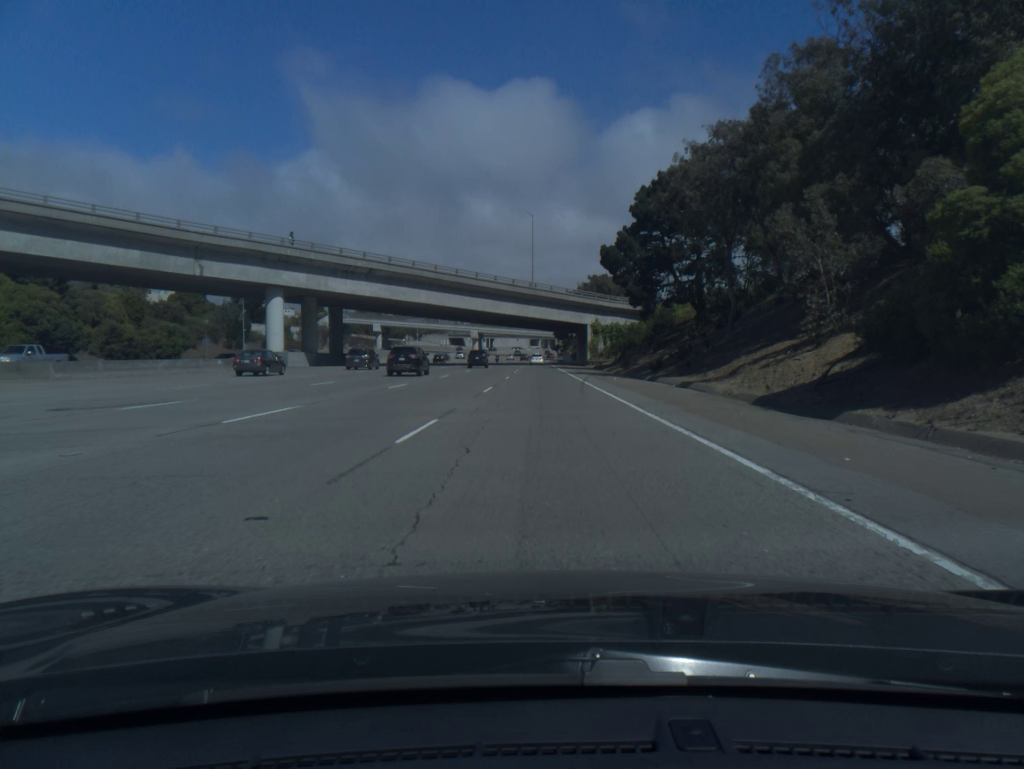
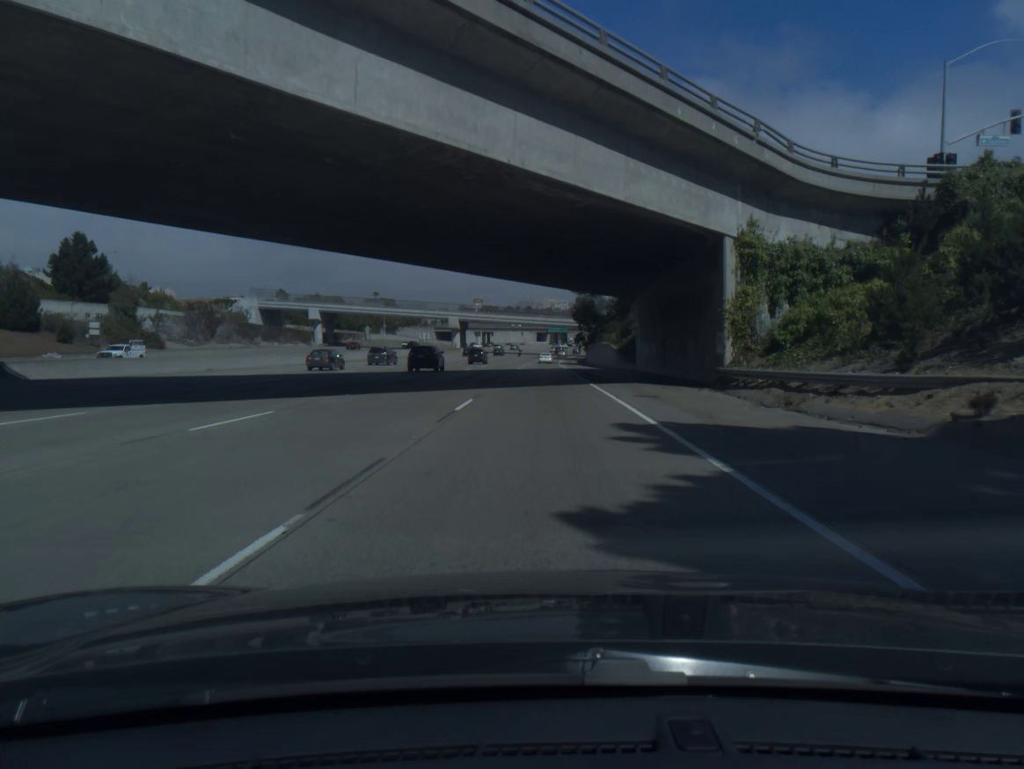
(-0.2, +76.0) m; -1°
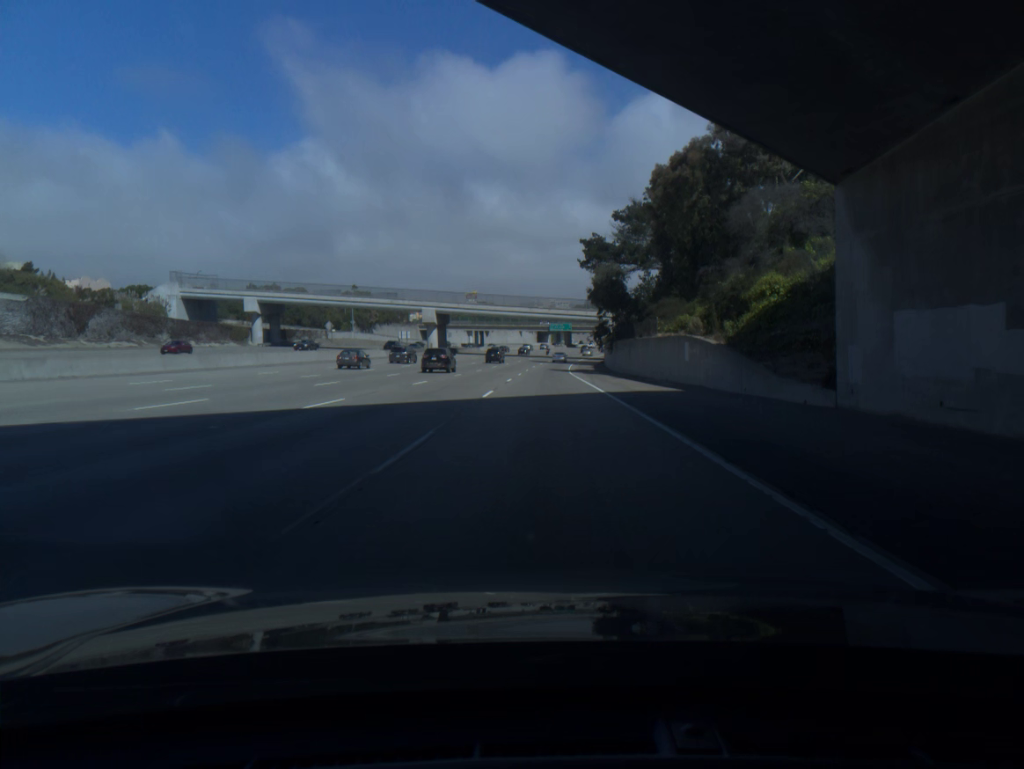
(0.0, +37.6) m; 0°
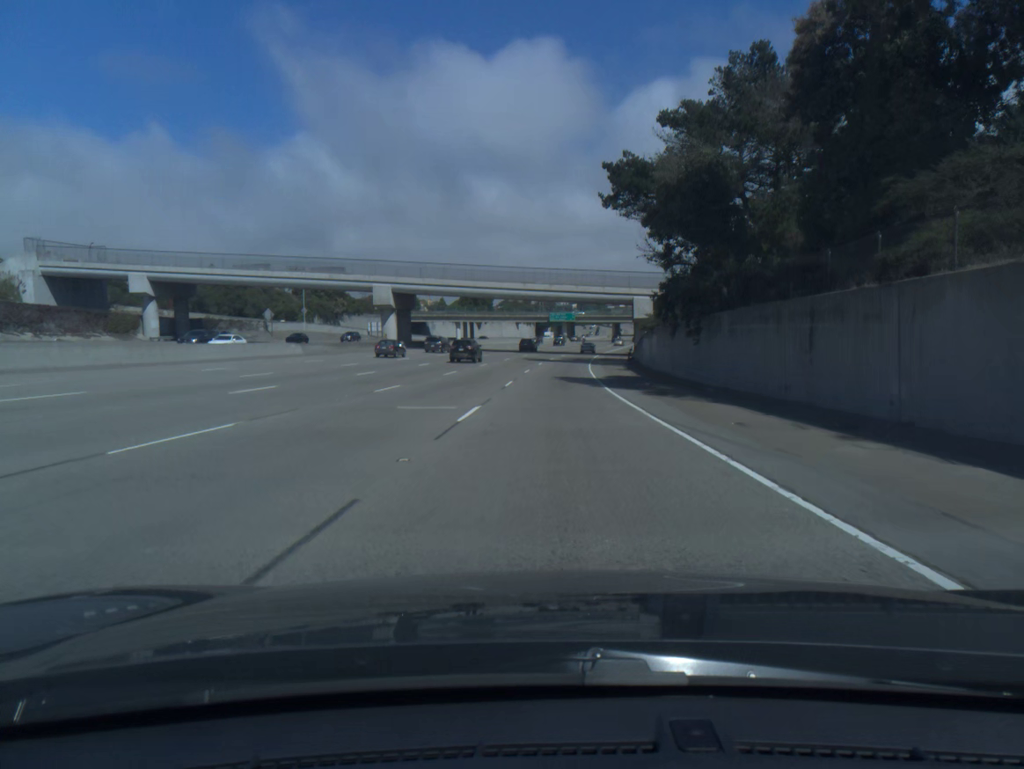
(0.0, +37.5) m; 0°
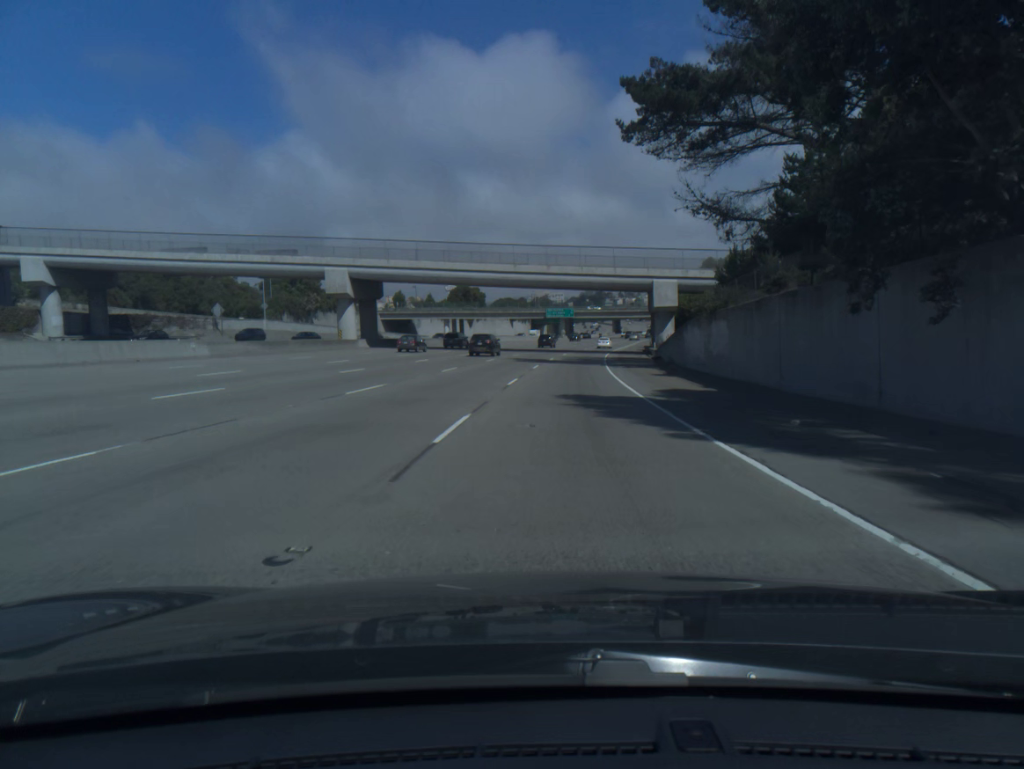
(0.0, +18.7) m; 0°
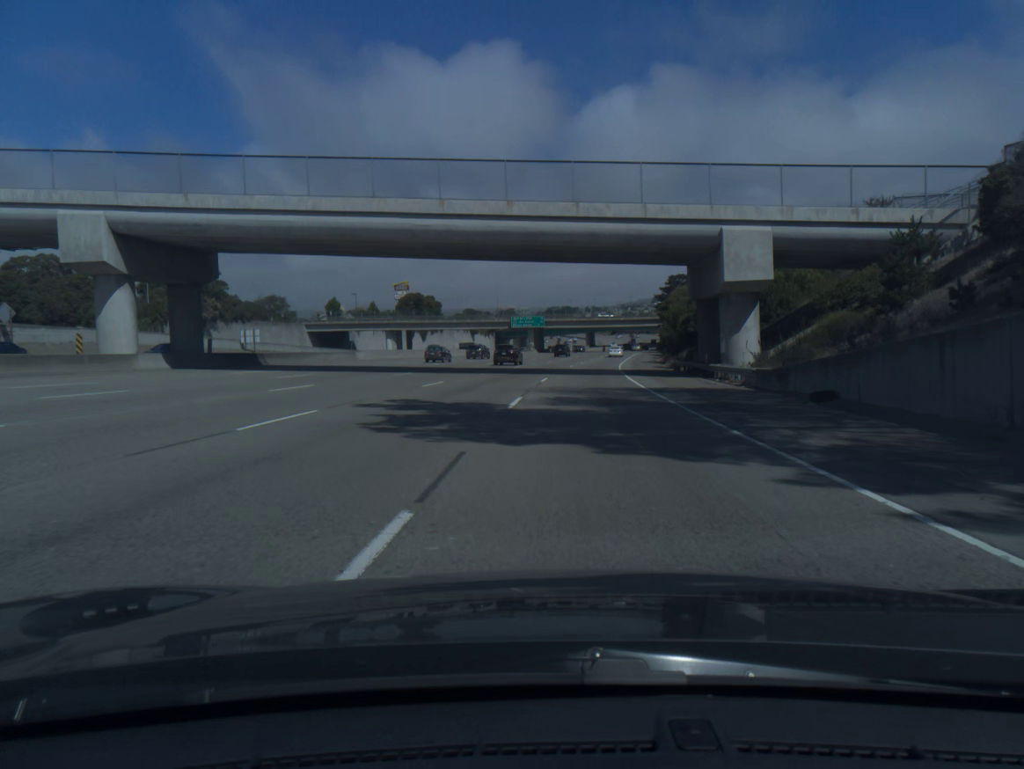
(+0.5, +37.1) m; +2°
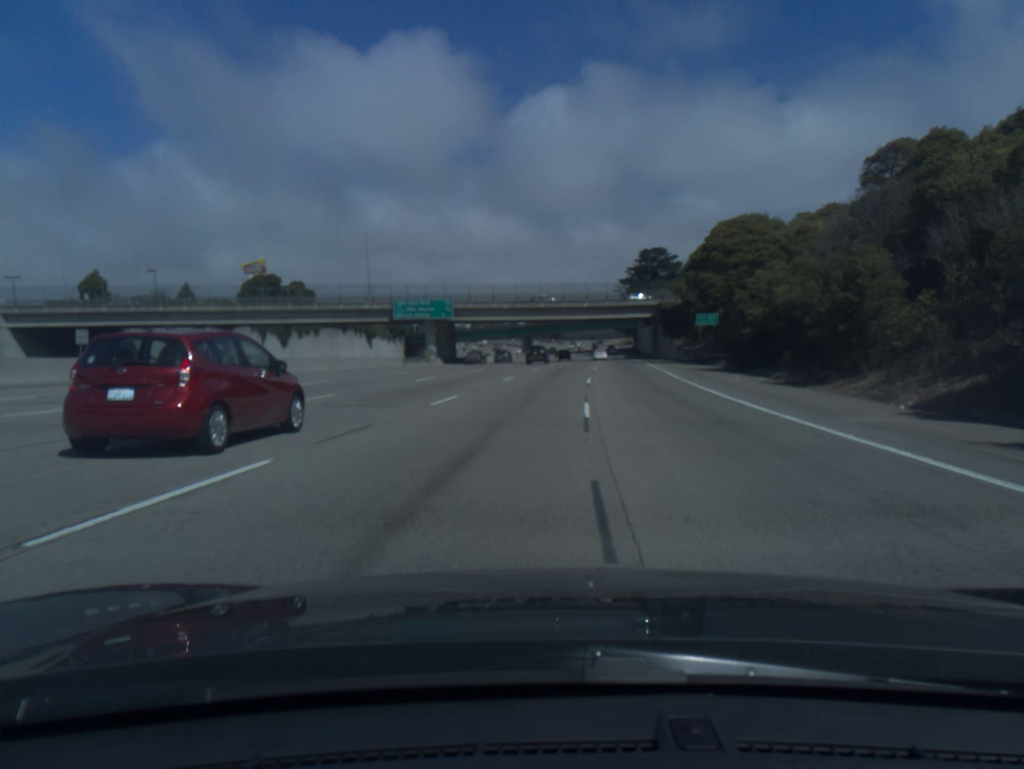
(+3.7, +74.4) m; +5°
